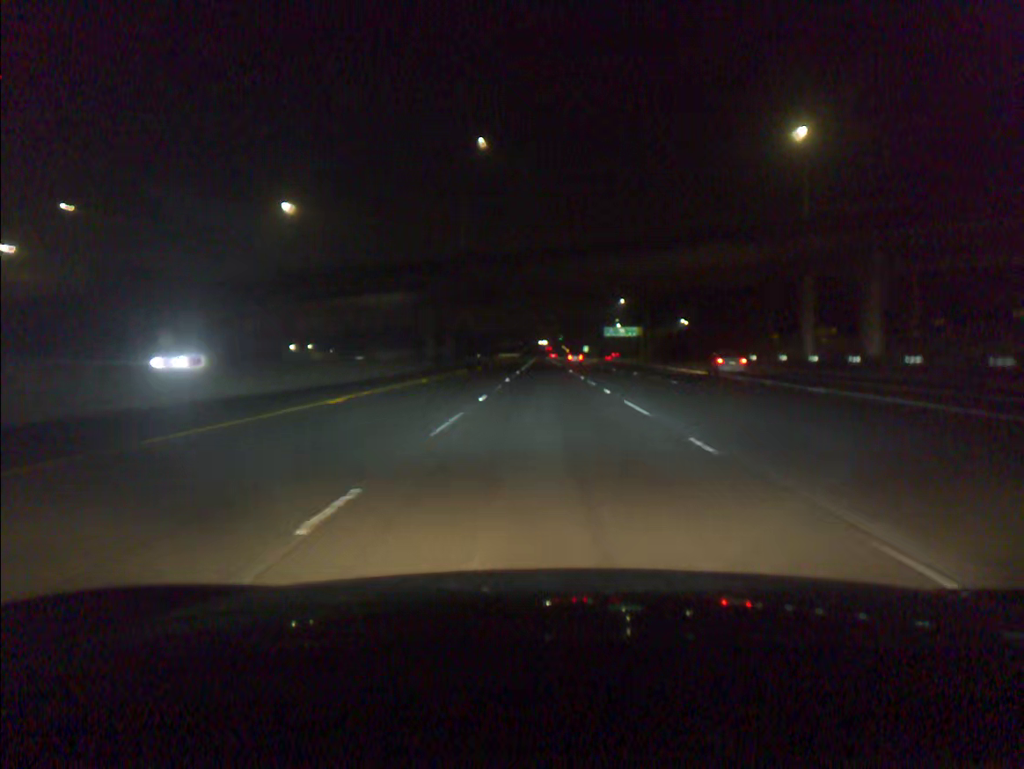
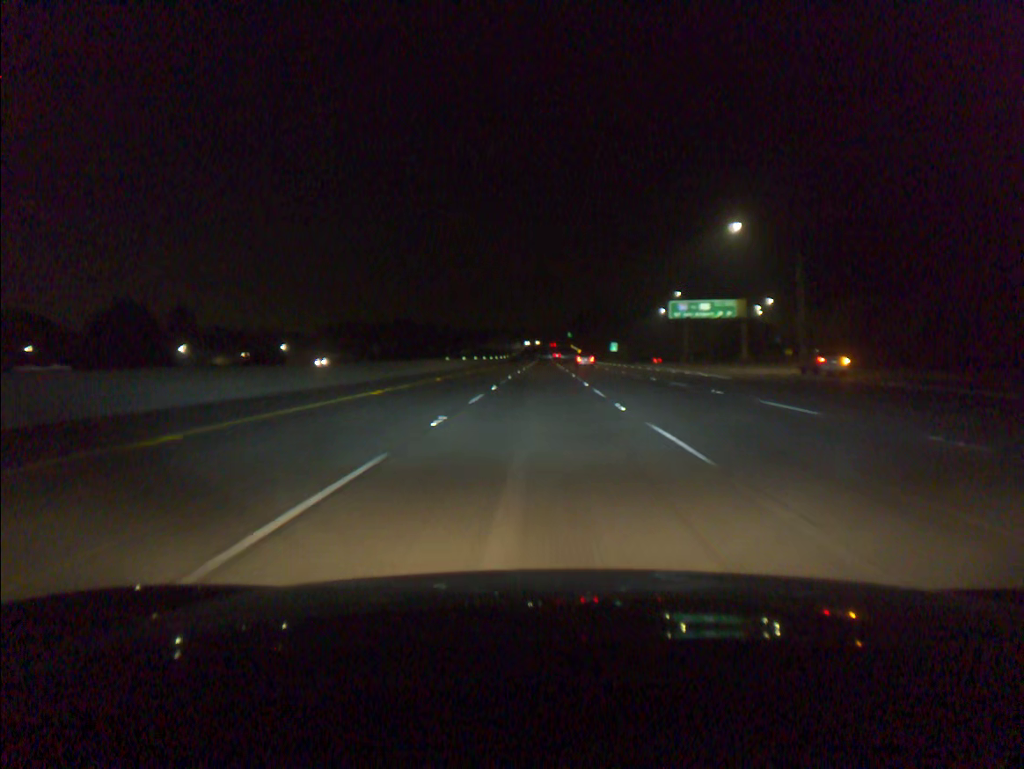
(+0.4, +96.0) m; 0°
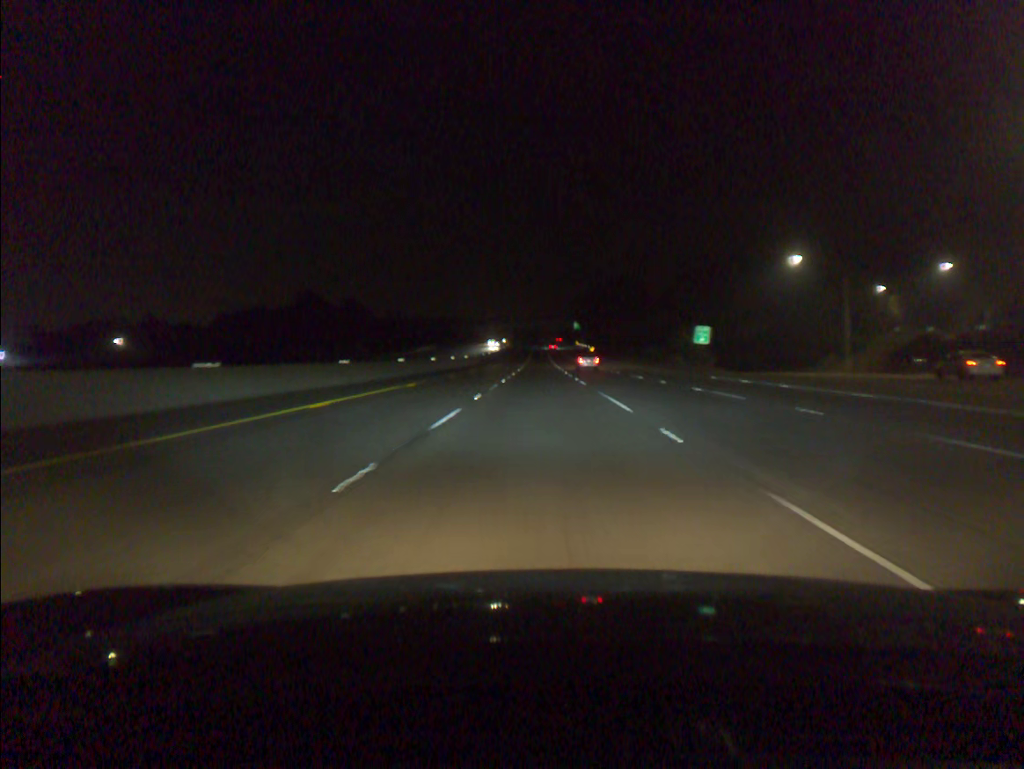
(+0.2, +95.6) m; 0°
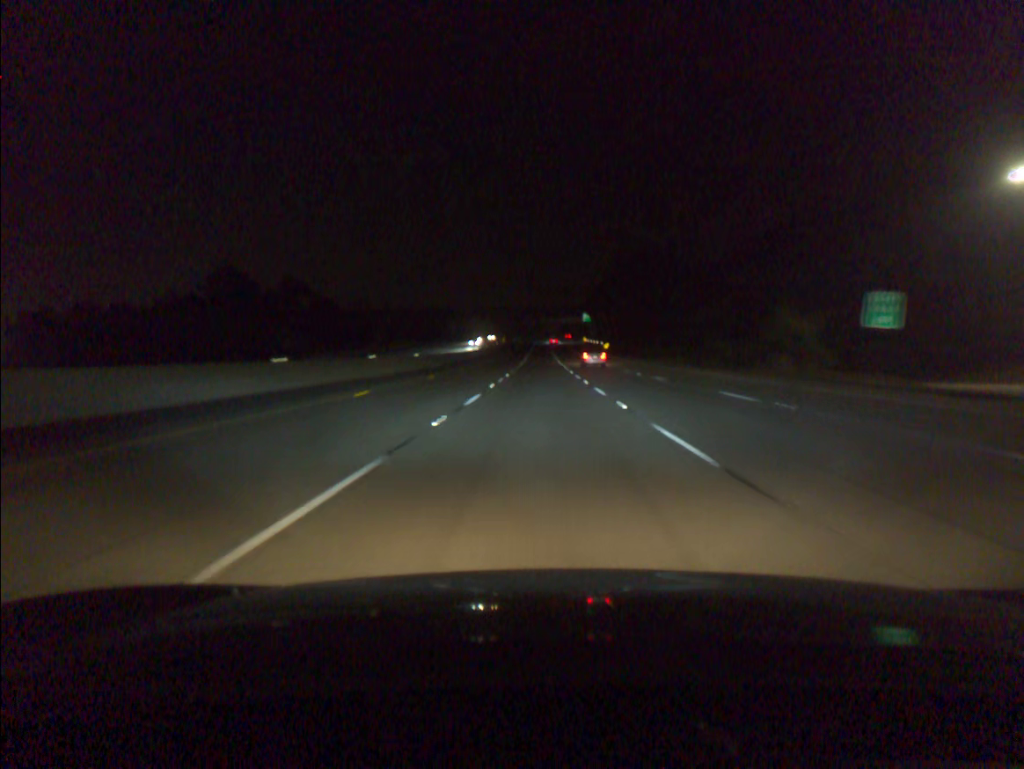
(-0.1, +38.1) m; 0°
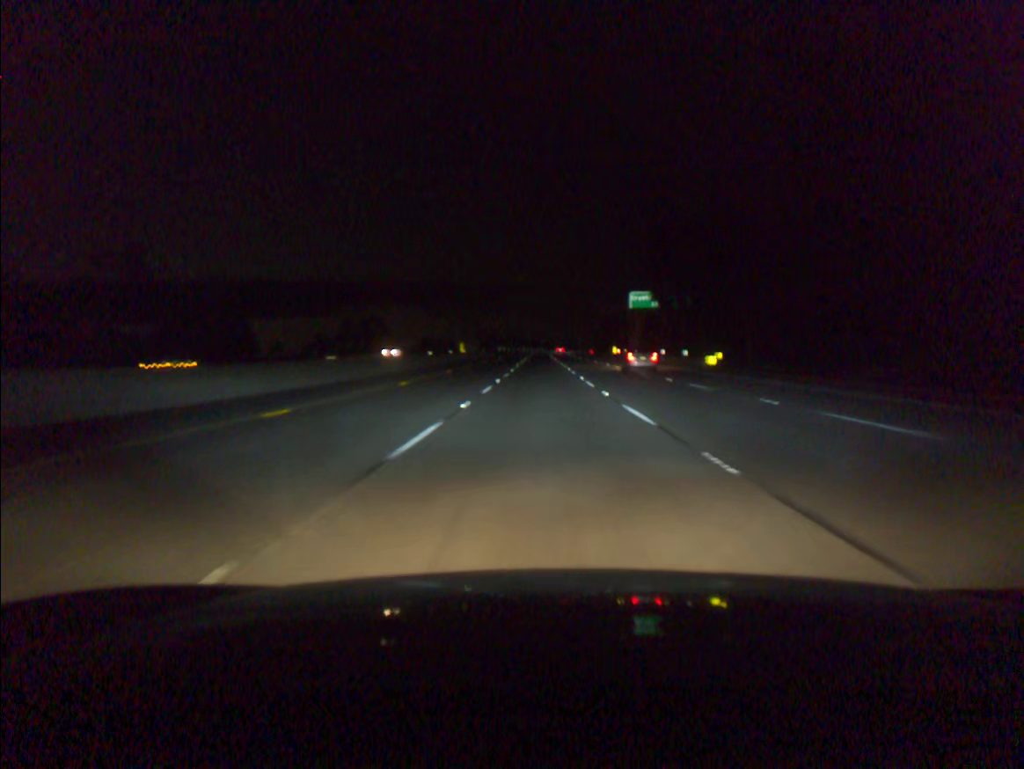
(-0.1, +95.0) m; 0°
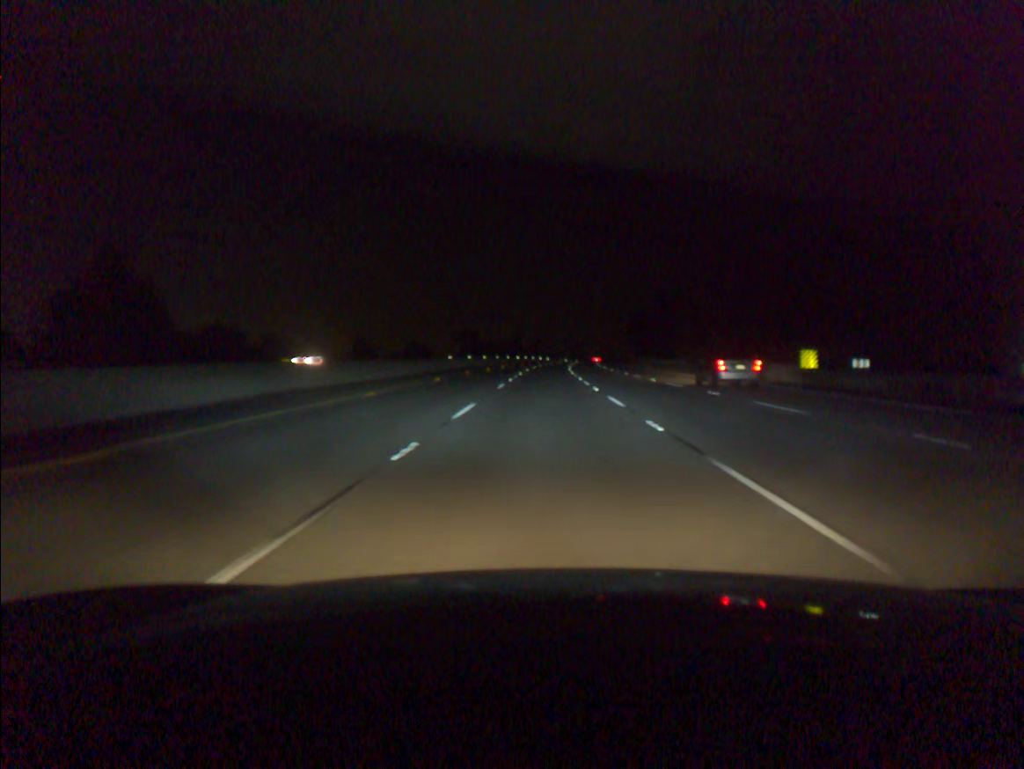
(-0.1, +94.2) m; 0°
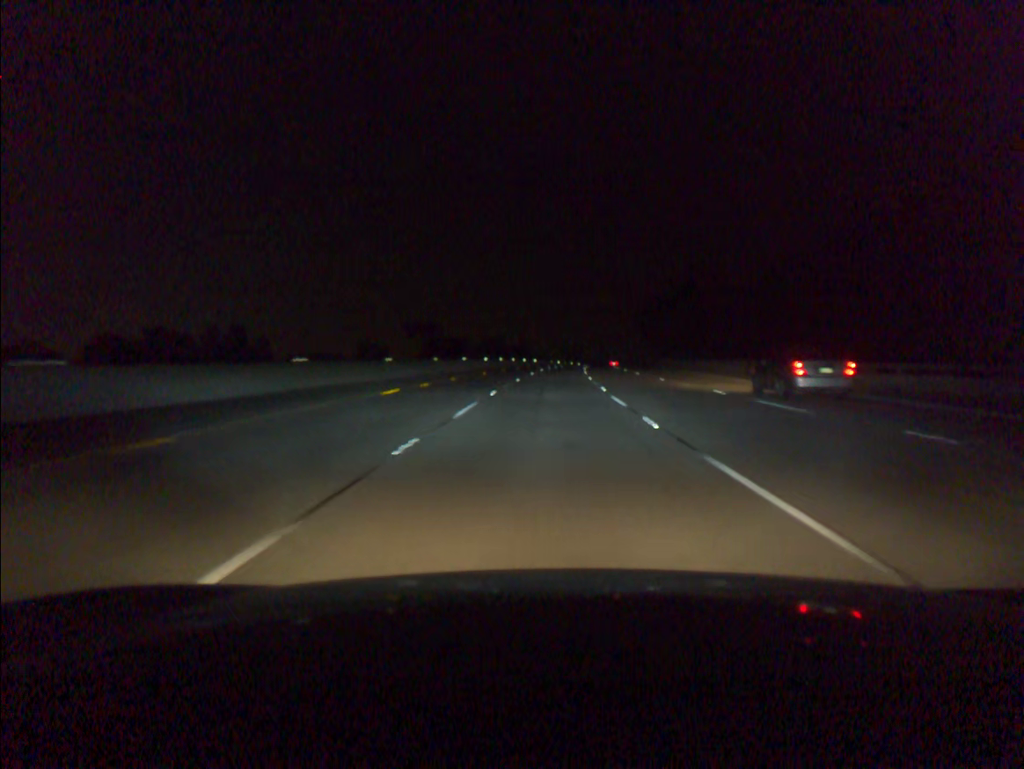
(+0.3, +56.6) m; +1°
